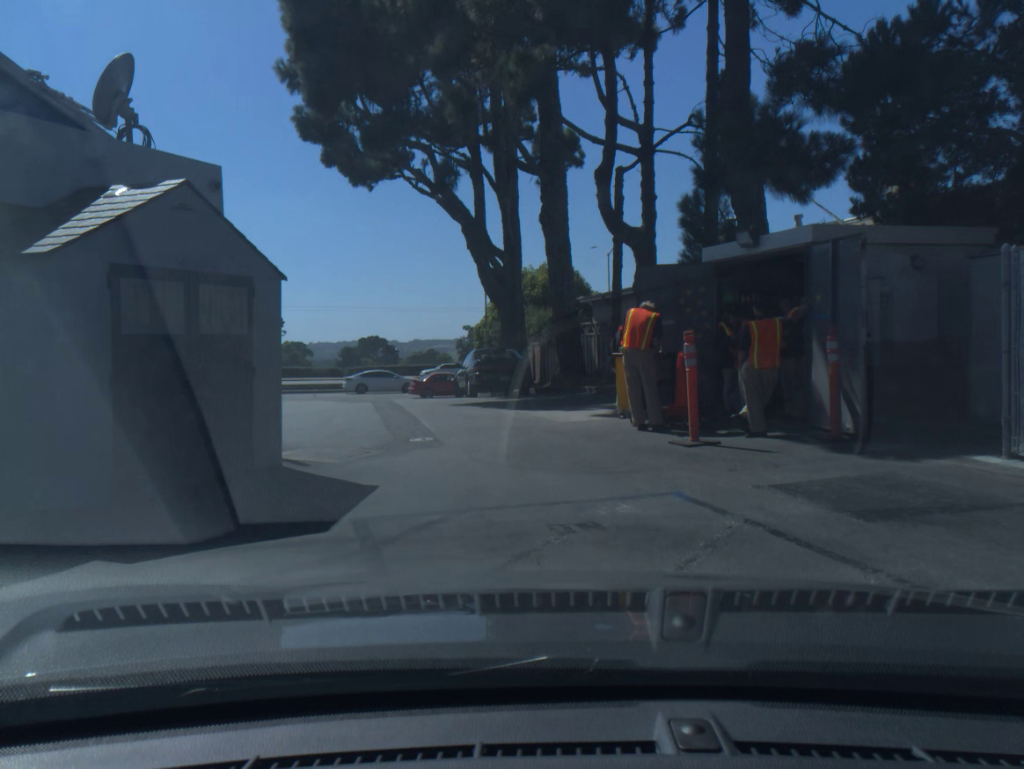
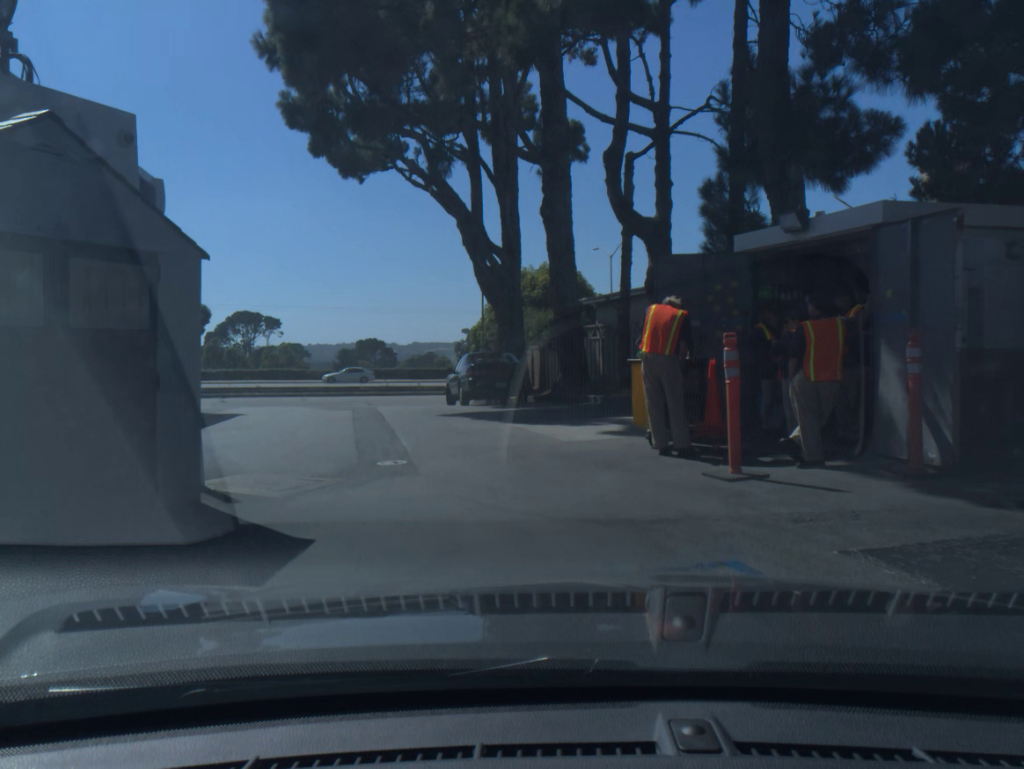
(0.0, +1.9) m; 0°
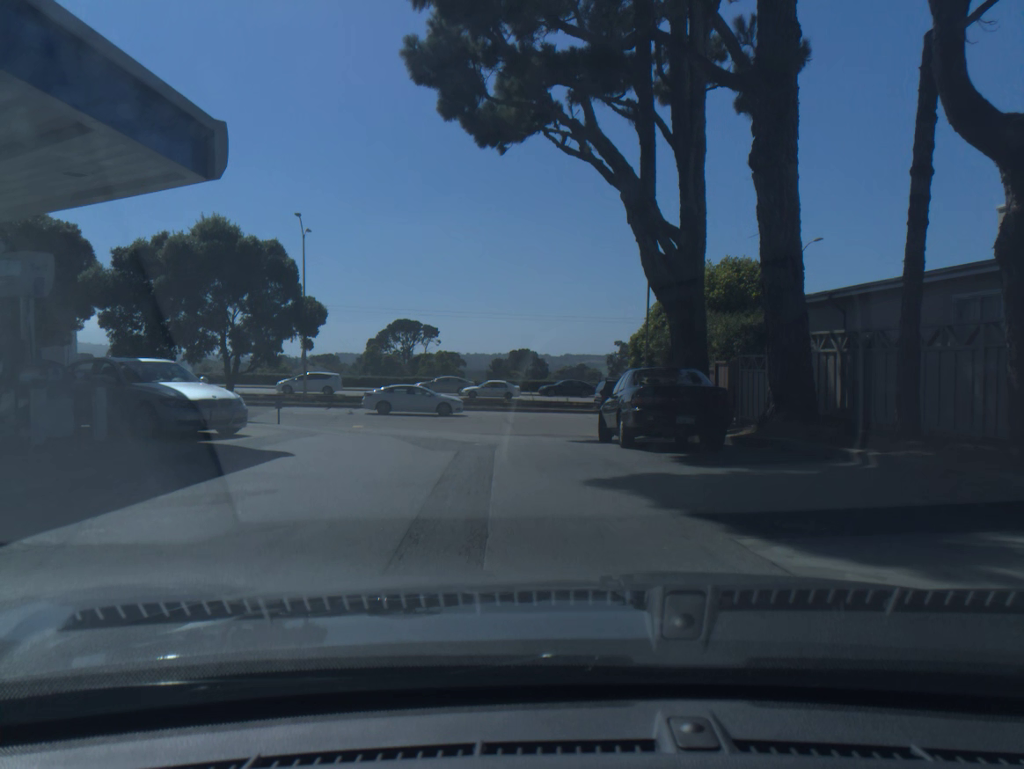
(-0.7, +6.8) m; -12°
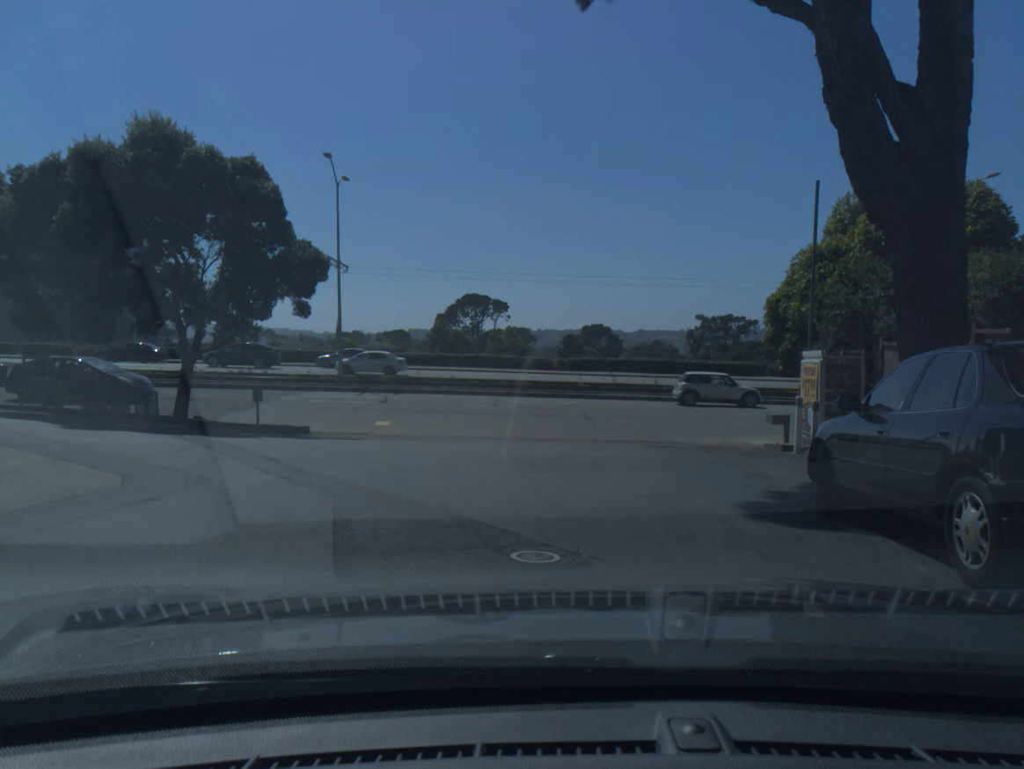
(-0.4, +8.9) m; -6°
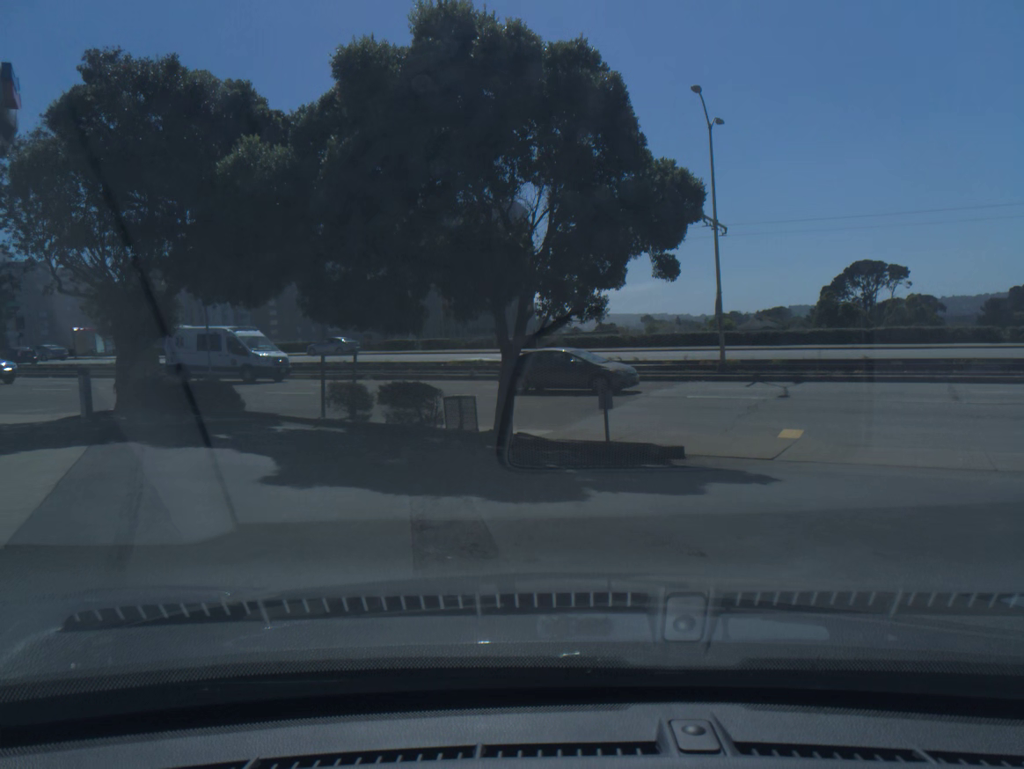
(-1.7, +7.1) m; -37°
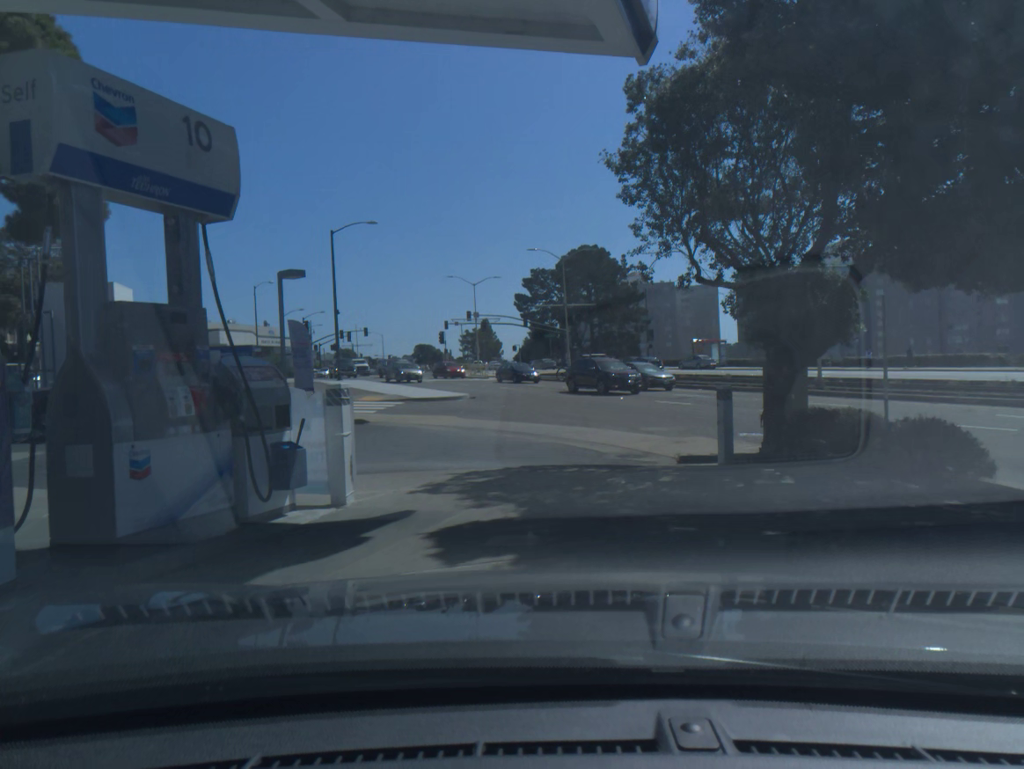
(-2.5, +6.5) m; -35°
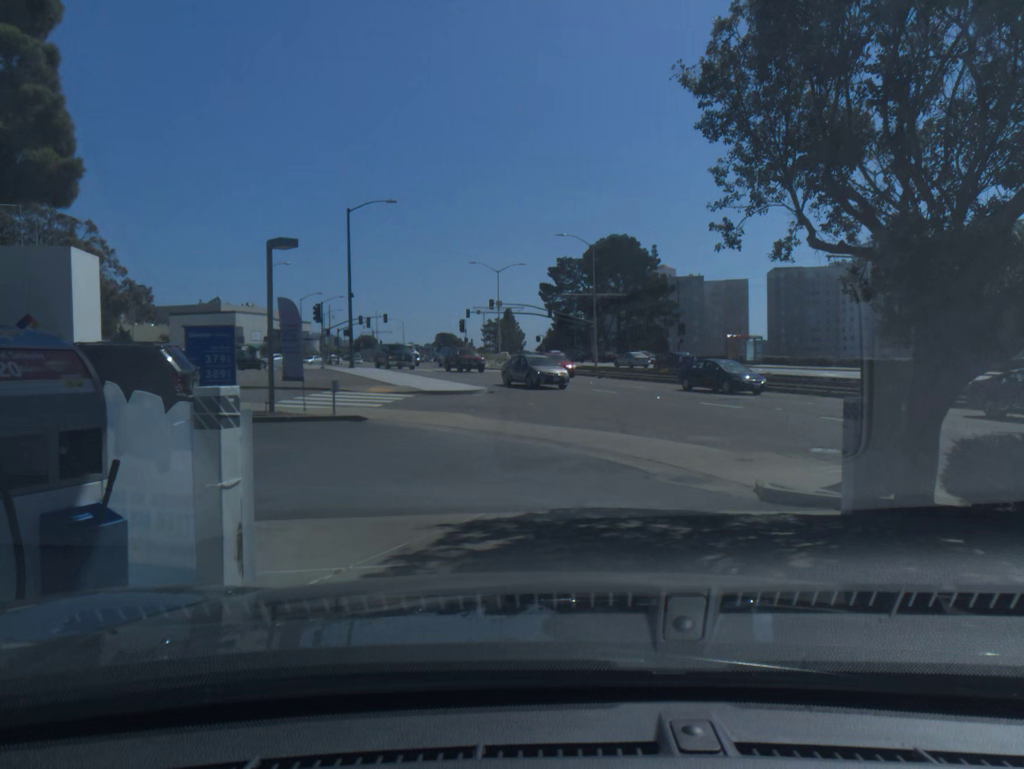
(+0.1, +3.4) m; +4°
